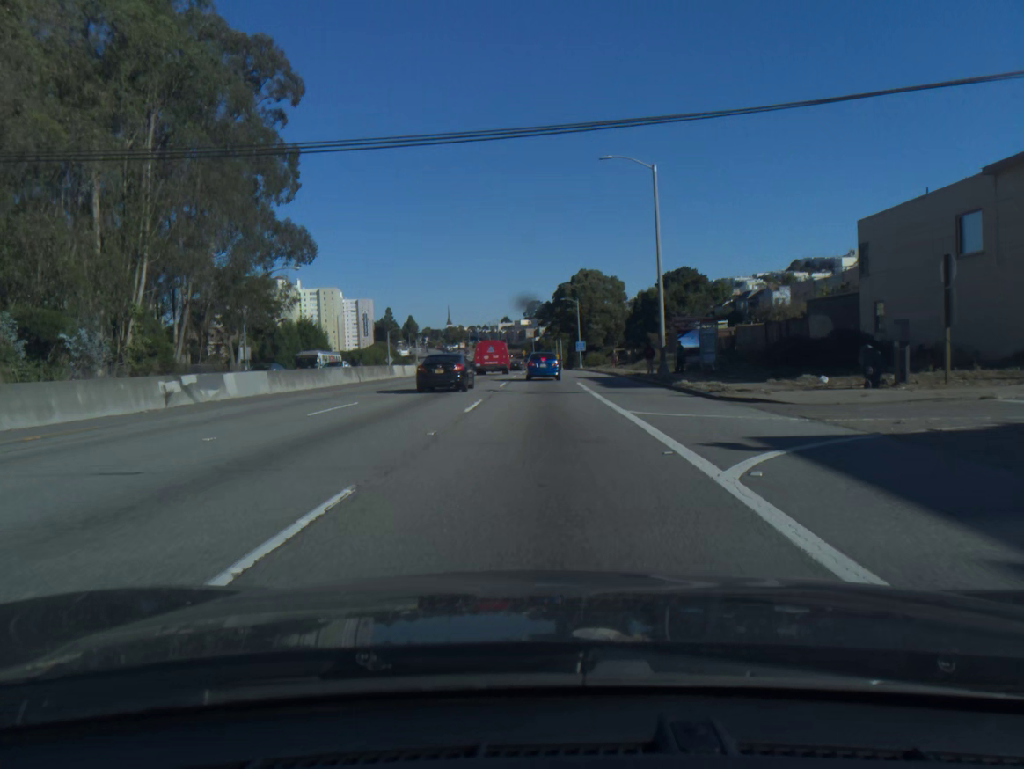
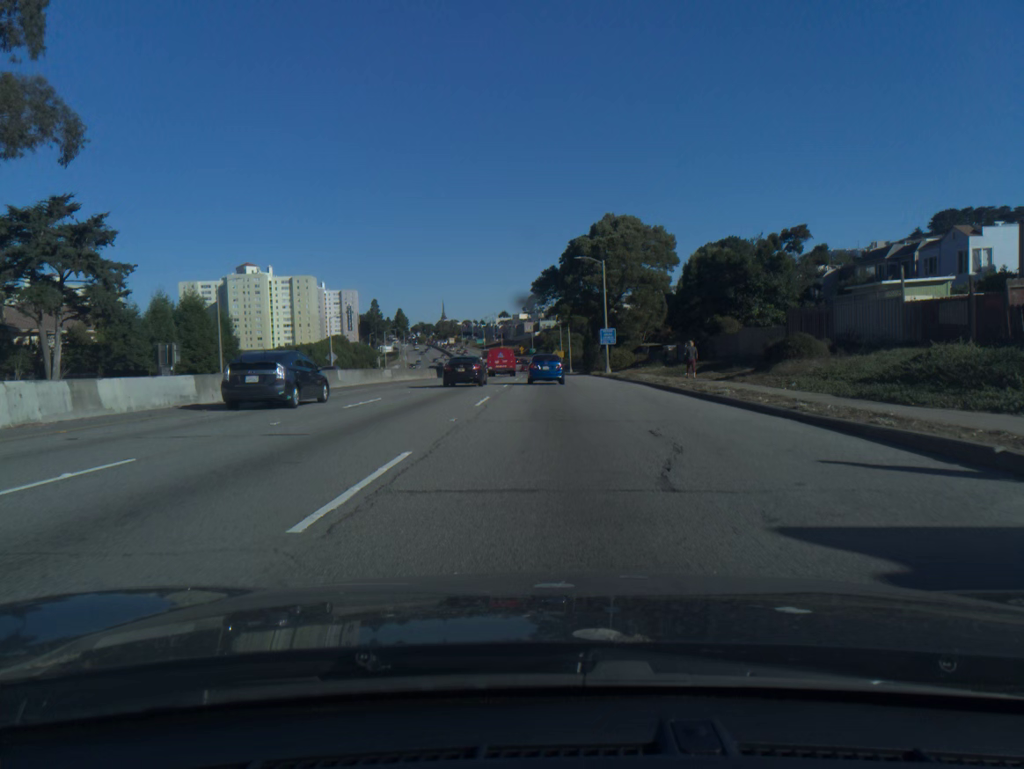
(0.0, +41.6) m; 0°
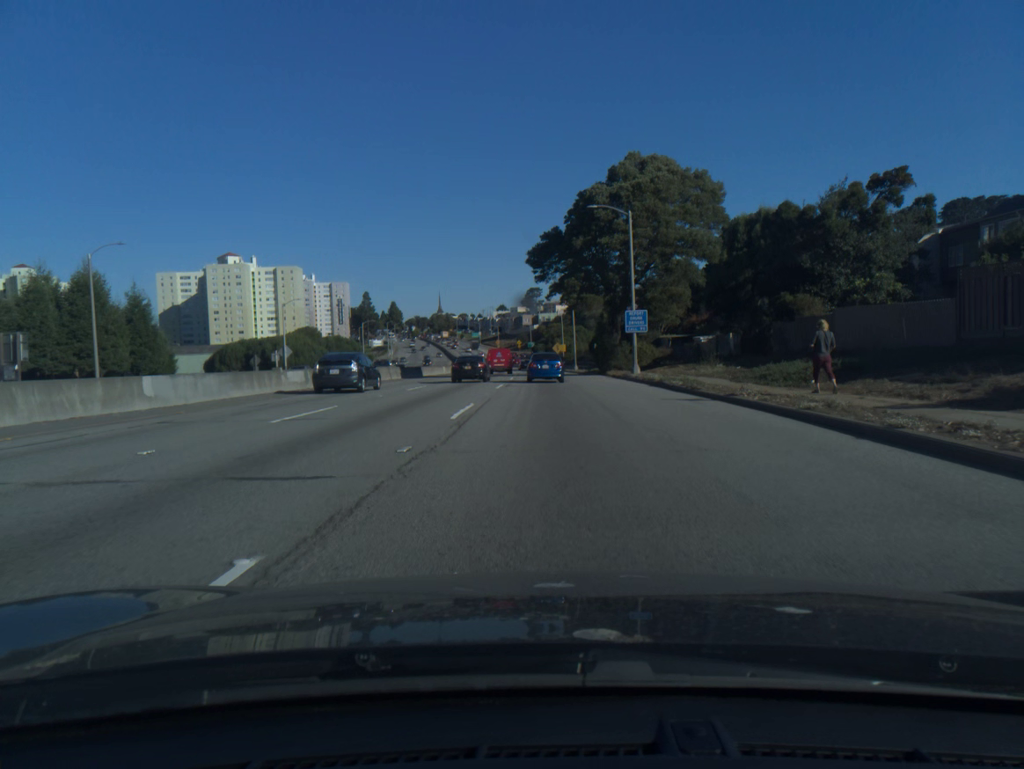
(0.0, +19.6) m; 0°
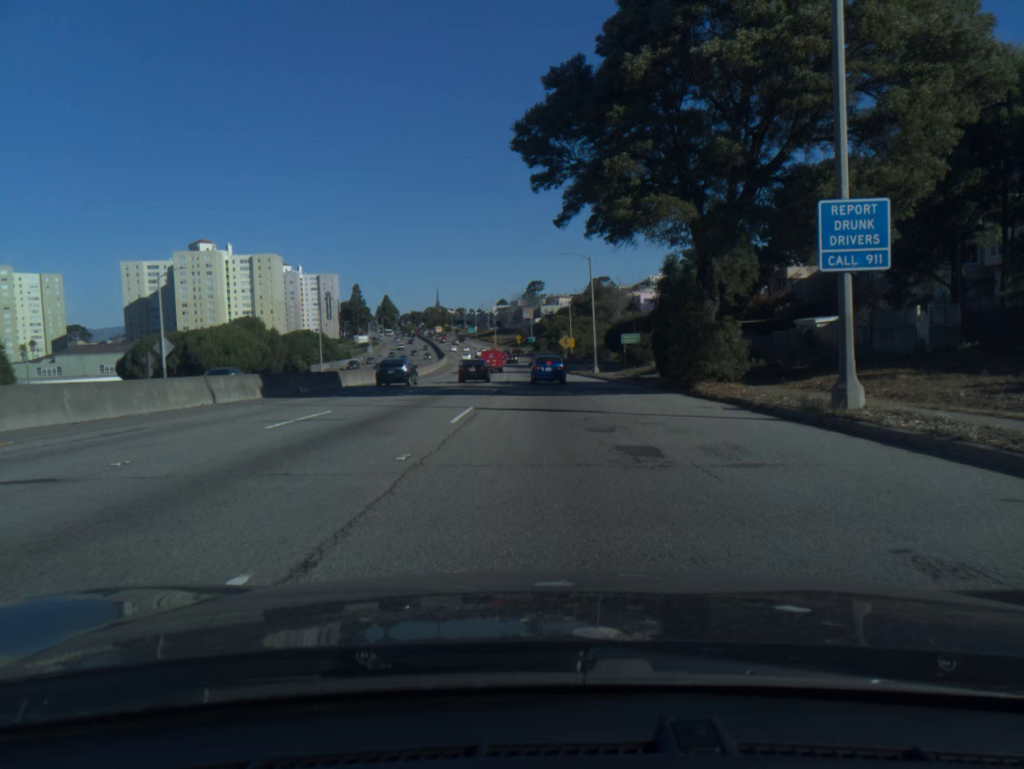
(-0.1, +30.3) m; 0°
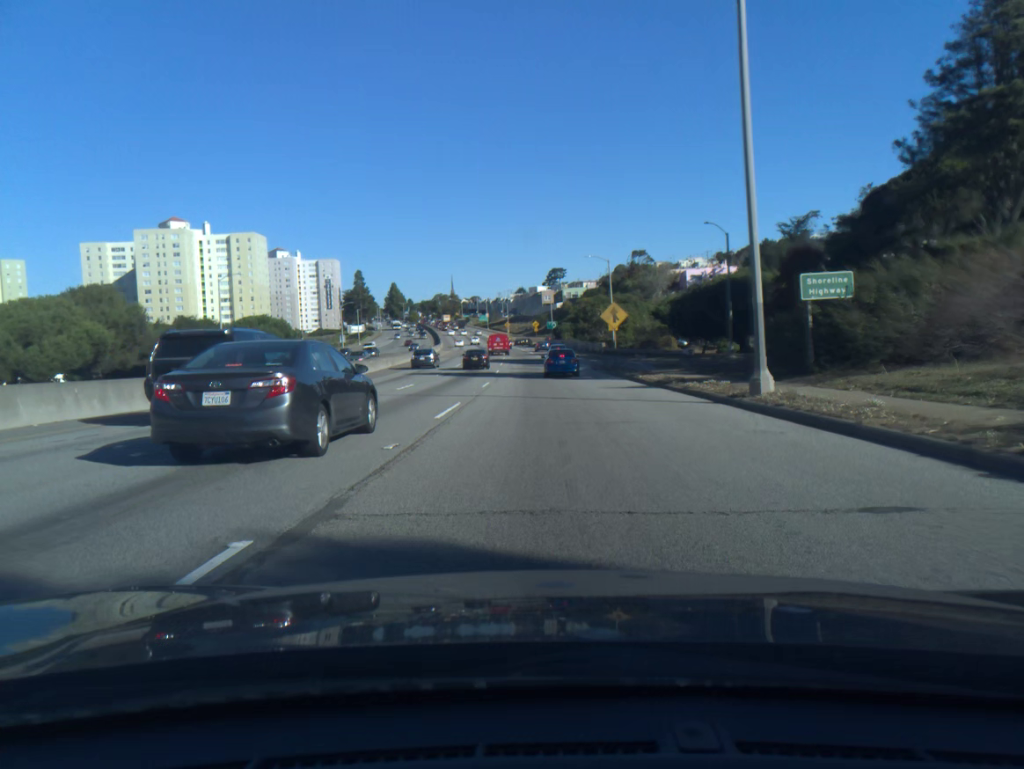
(-0.3, +43.1) m; -2°
